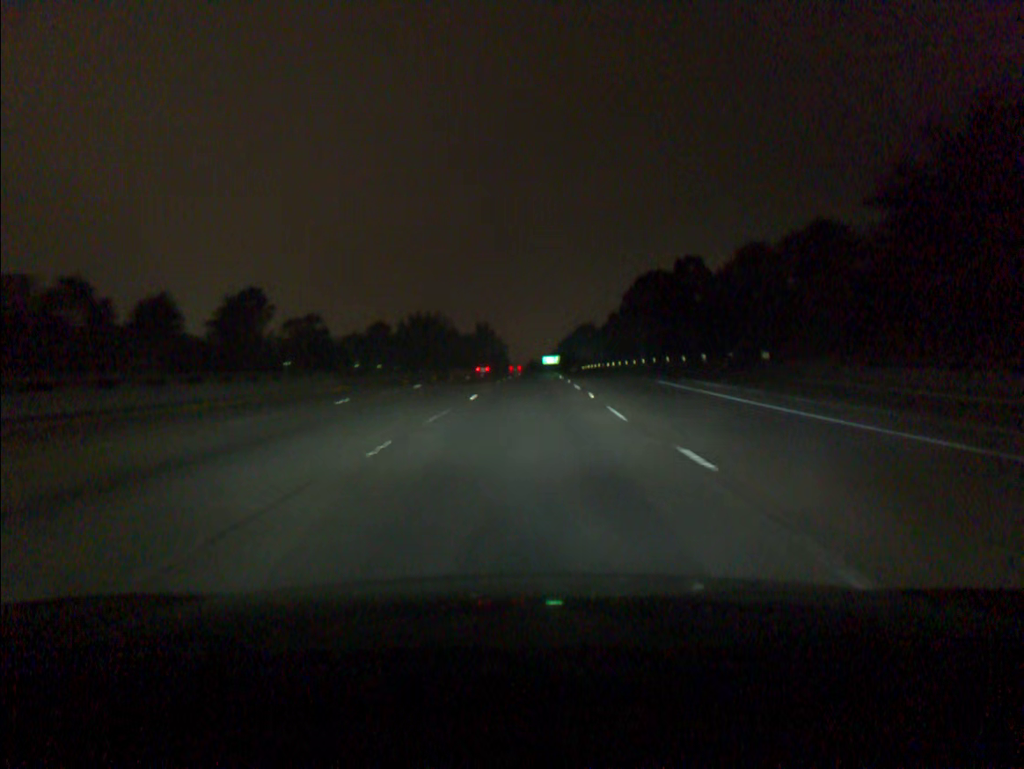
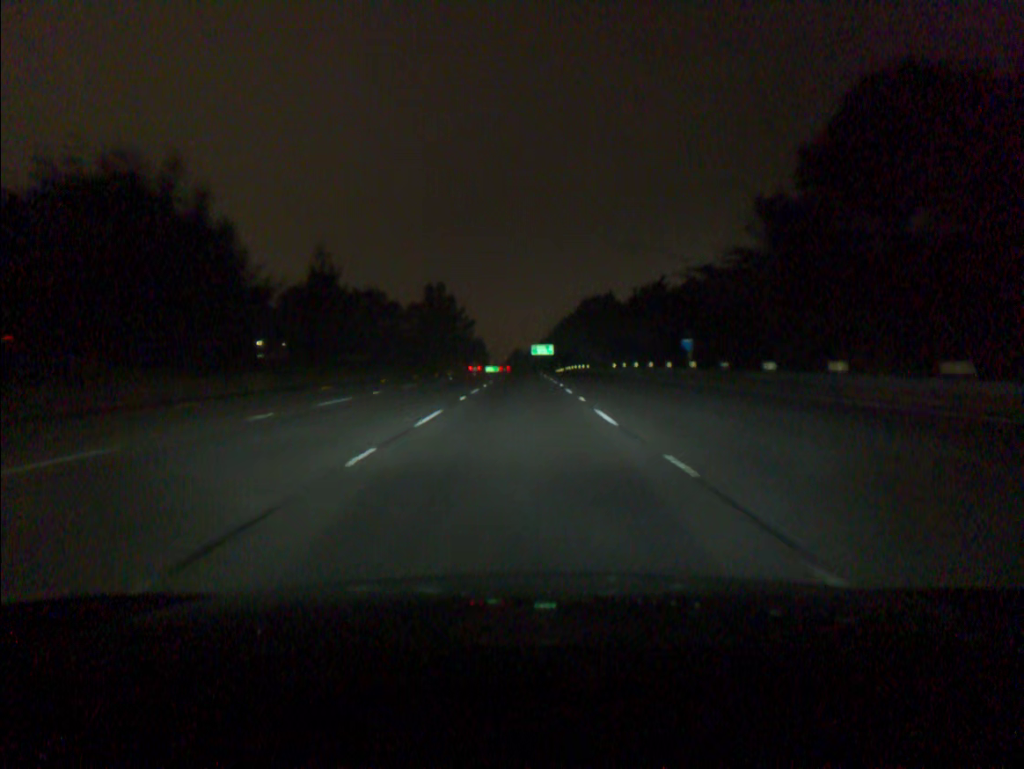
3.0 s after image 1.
(+2.2, +91.4) m; +1°
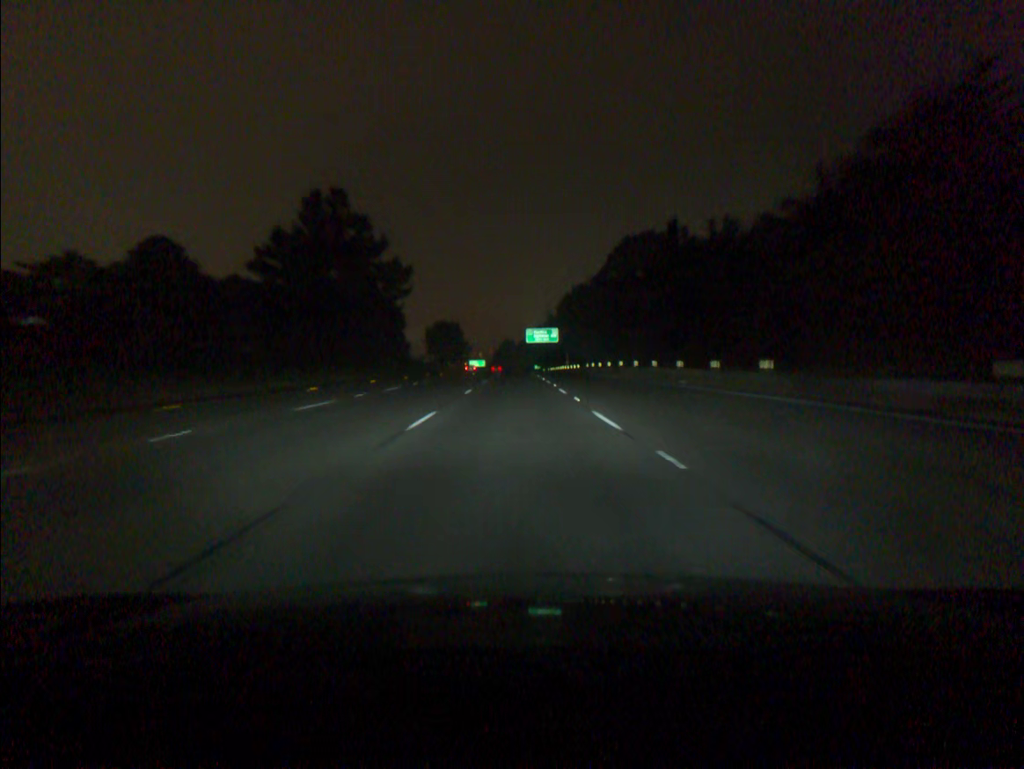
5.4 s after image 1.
(+0.5, +73.7) m; +1°
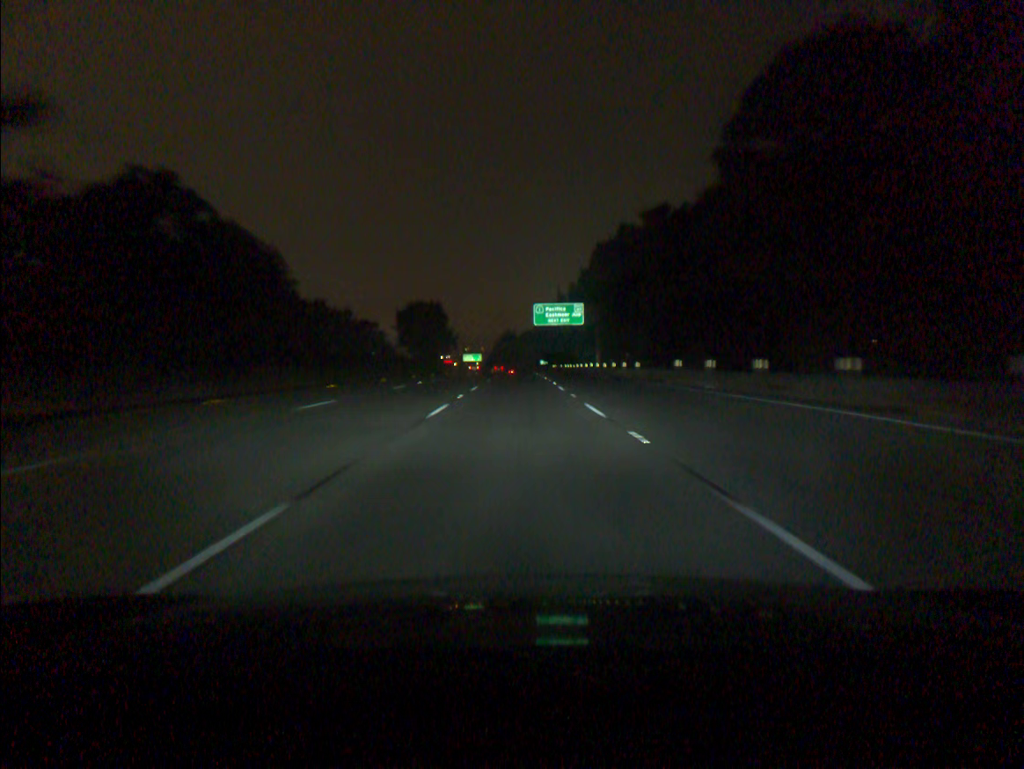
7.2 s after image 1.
(-0.2, +55.5) m; 0°
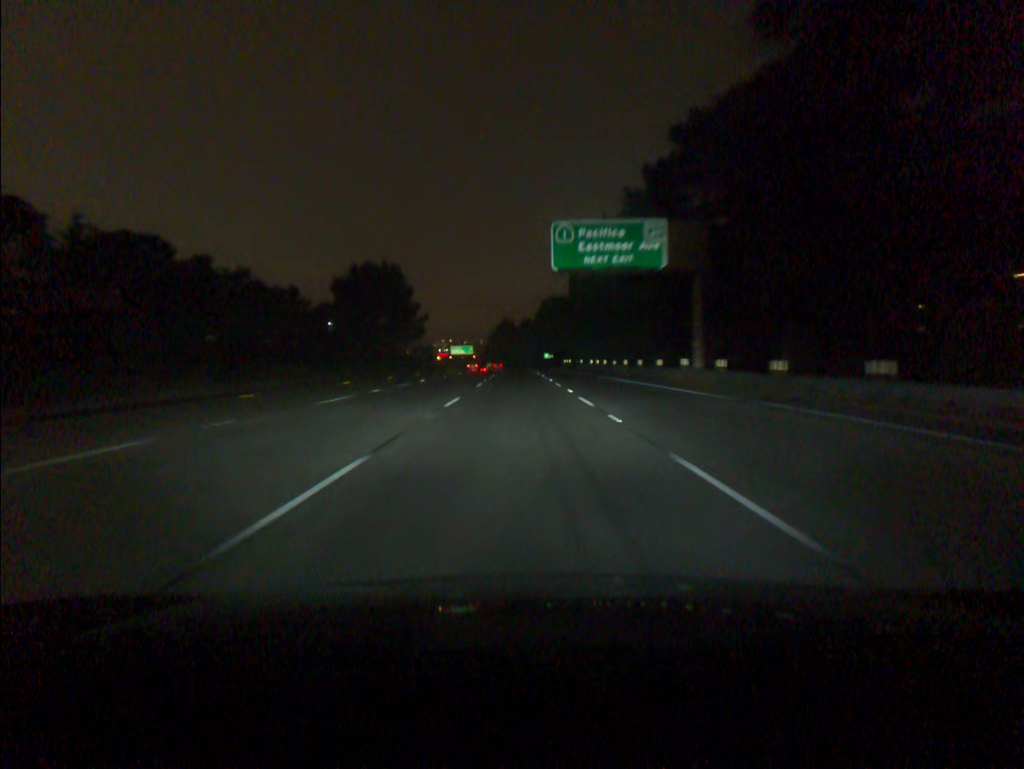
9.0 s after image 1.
(0.0, +55.4) m; 0°
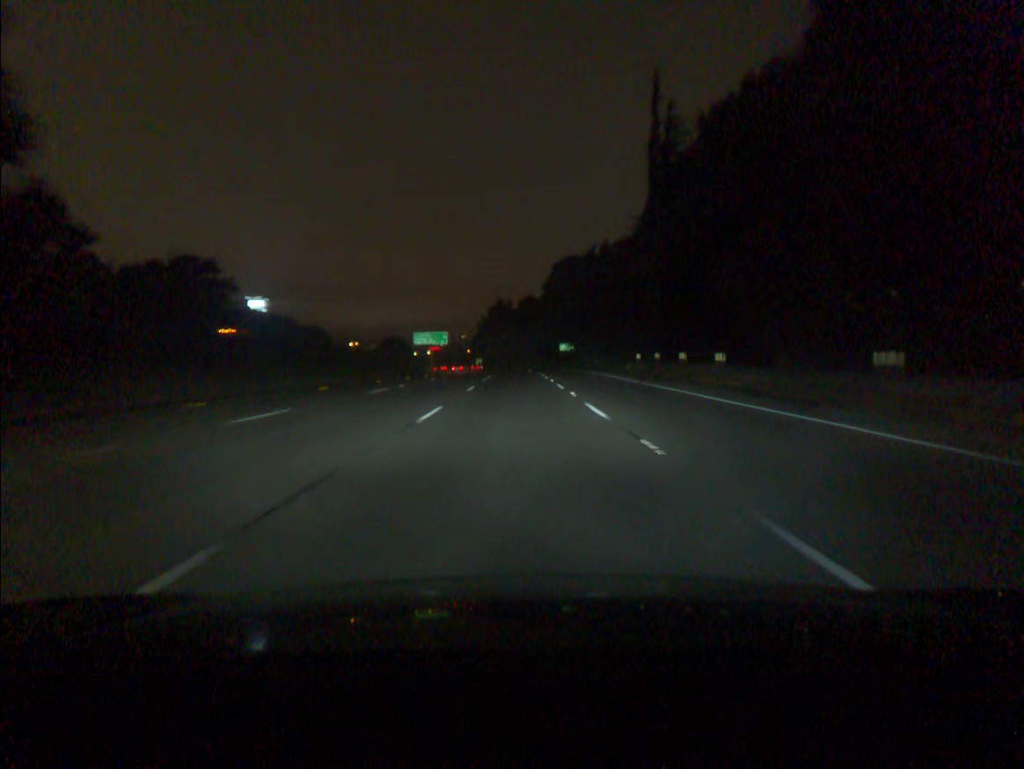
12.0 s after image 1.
(-0.1, +92.1) m; 0°
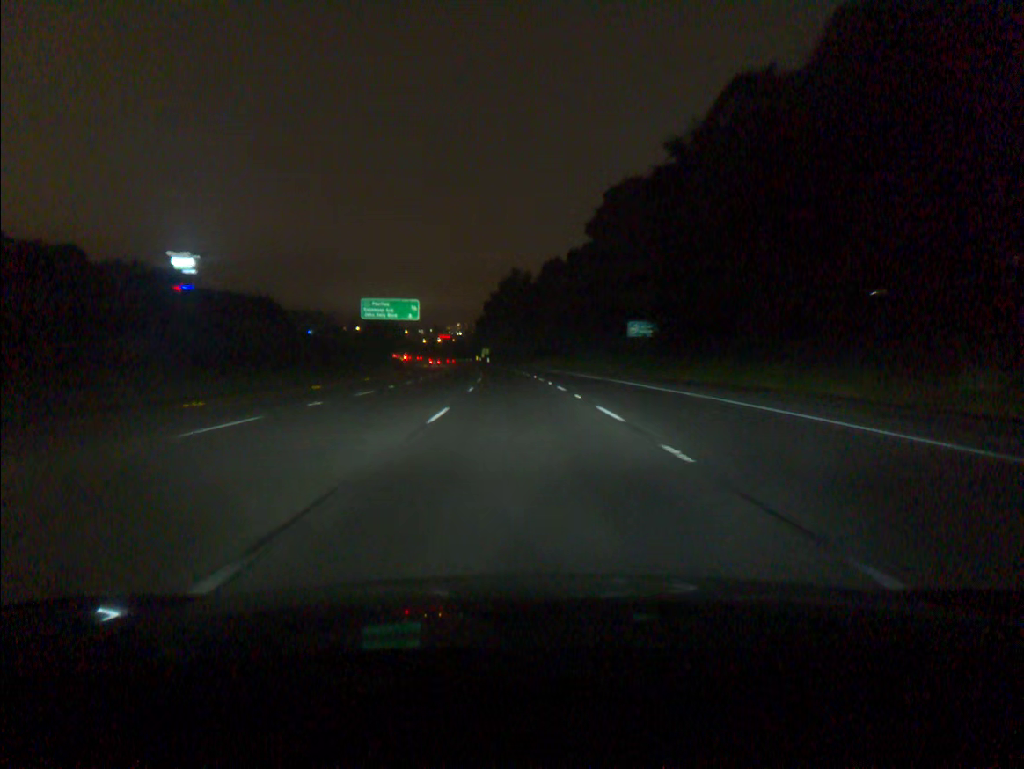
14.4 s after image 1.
(-0.5, +73.6) m; -1°
